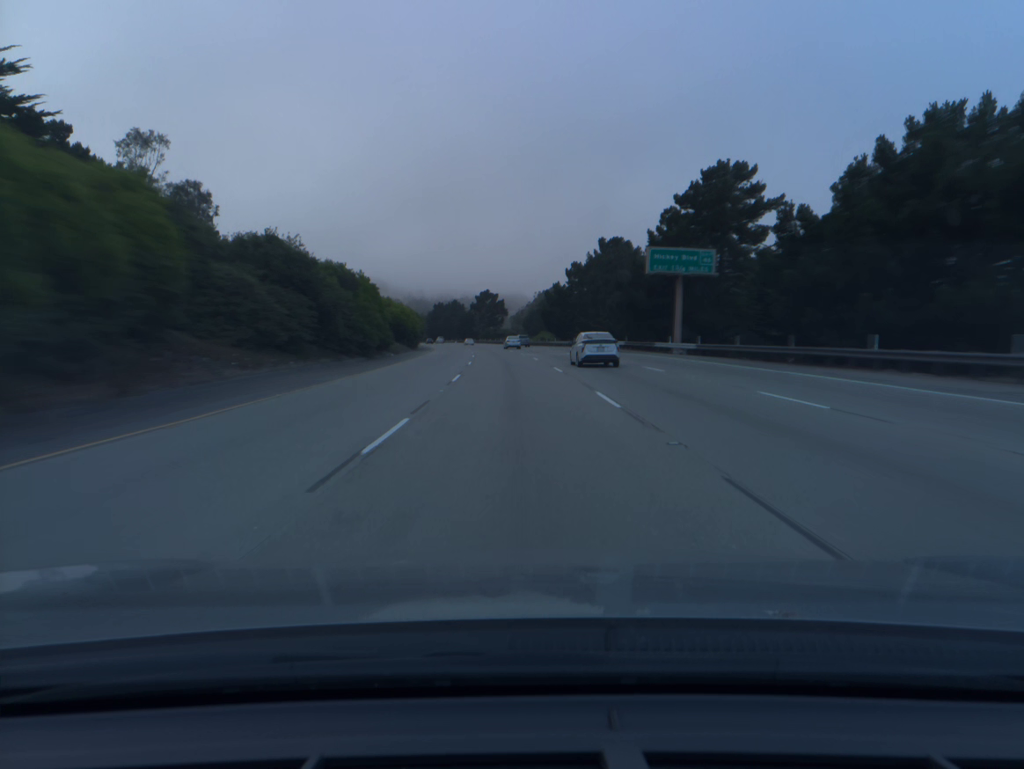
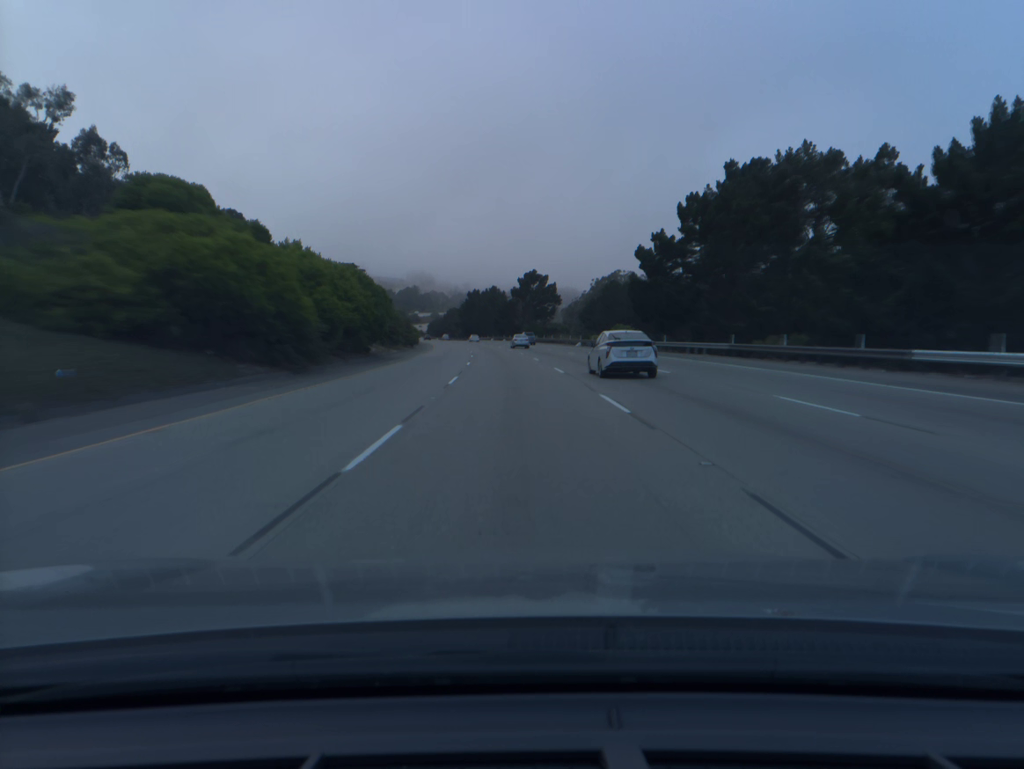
(-2.0, +59.4) m; -4°
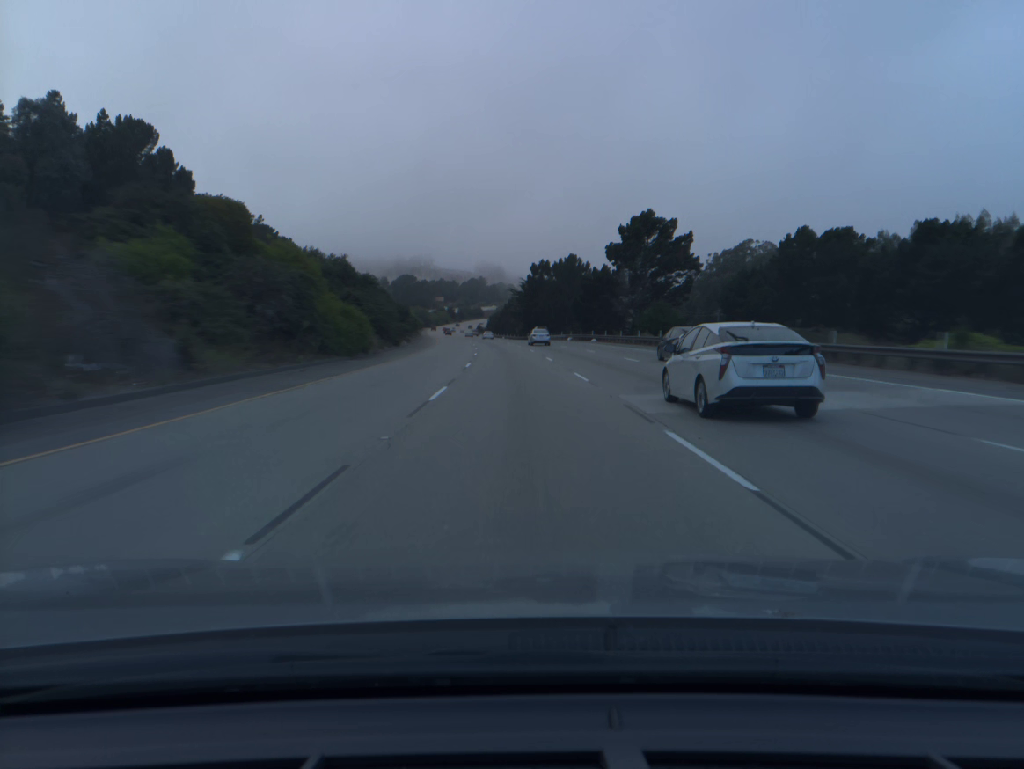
(-3.7, +79.8) m; -5°
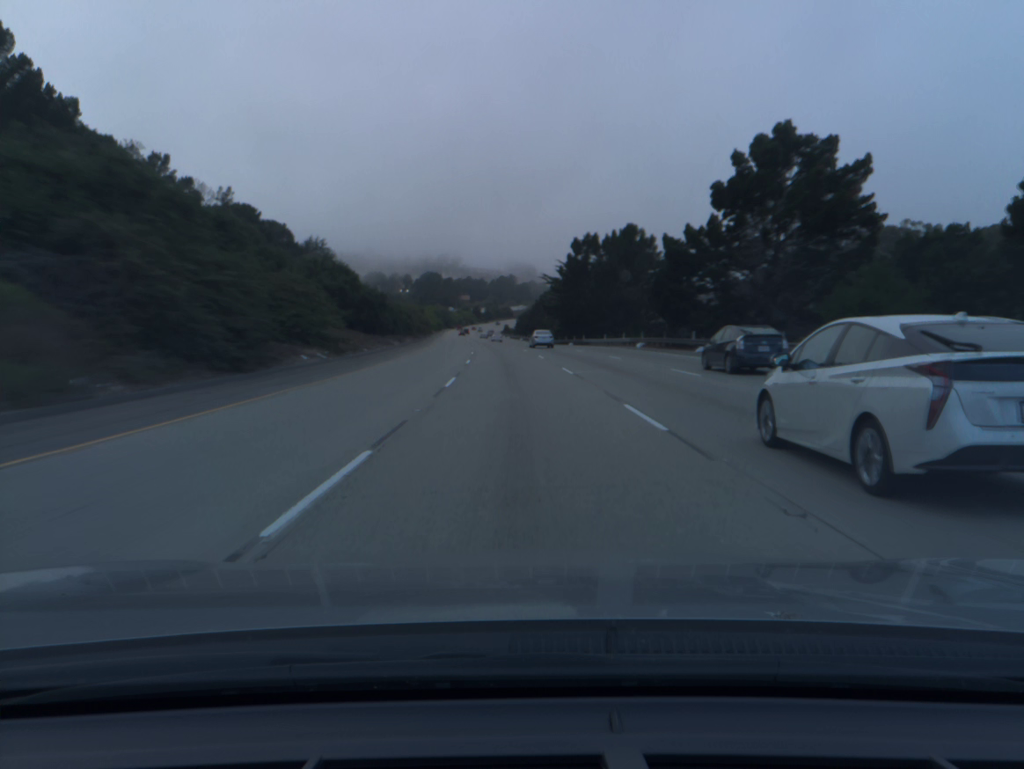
(-0.8, +39.7) m; -2°
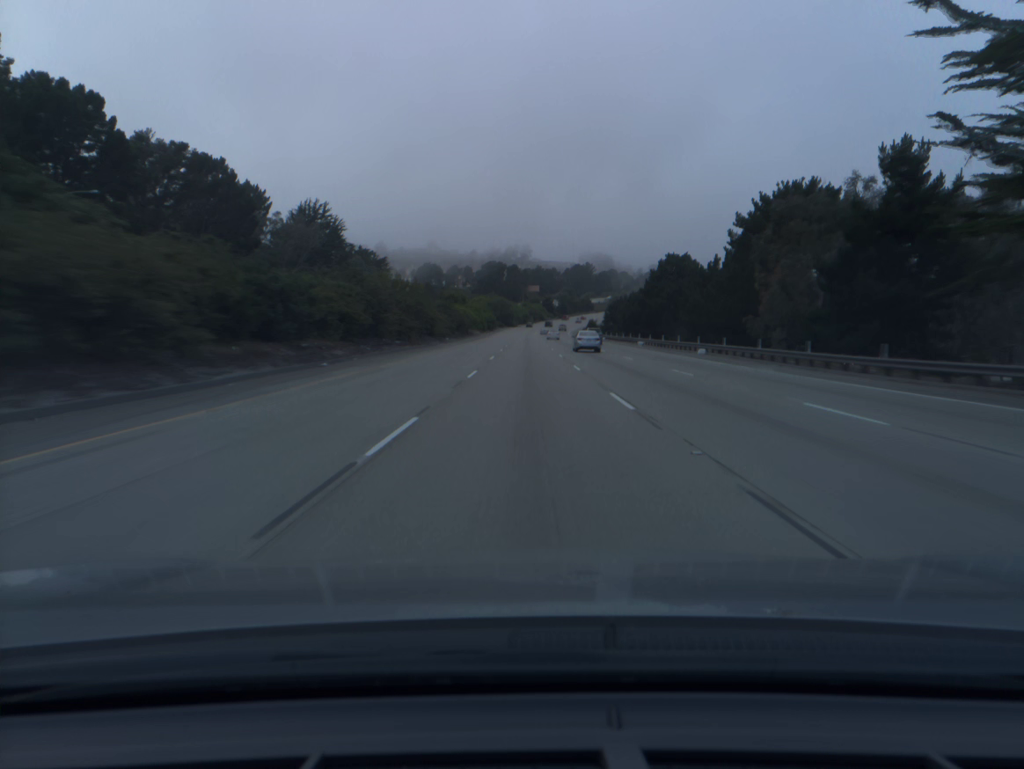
(-5.2, +98.6) m; -5°
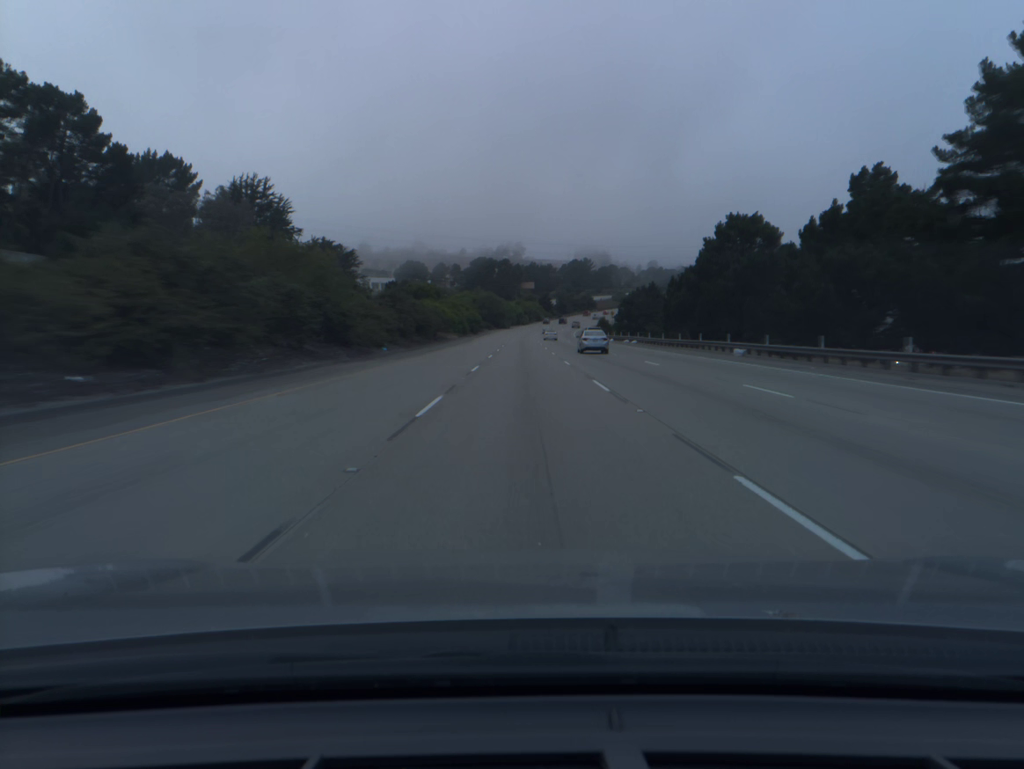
(+0.1, +39.7) m; 0°
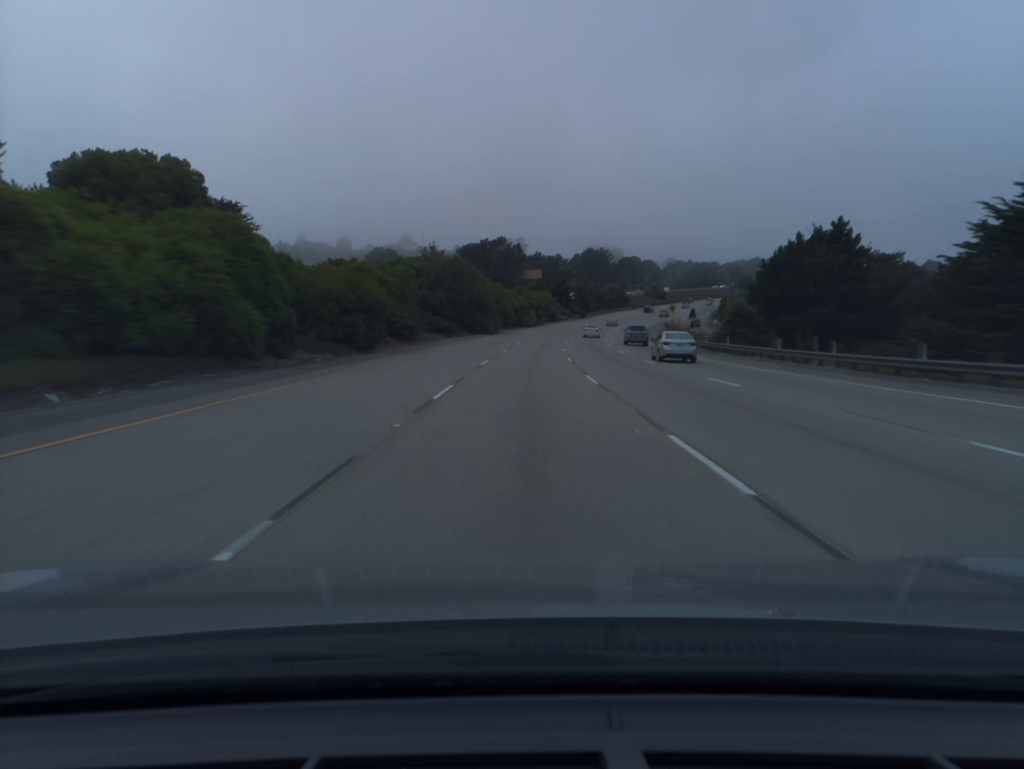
(-0.1, +99.3) m; 0°
